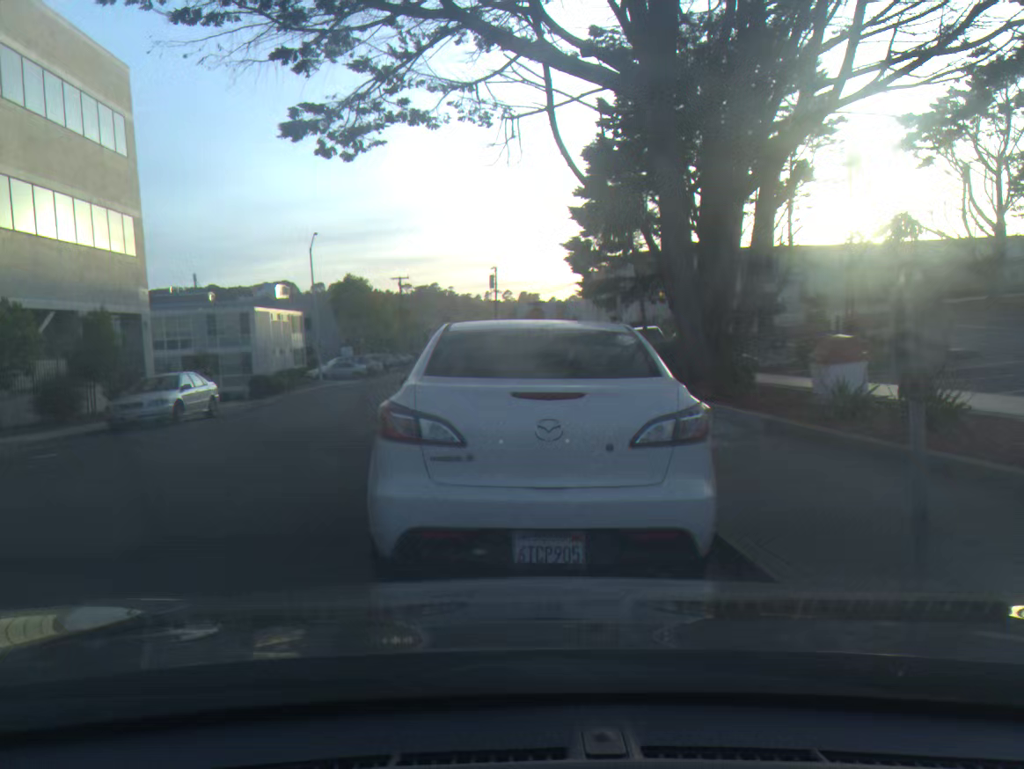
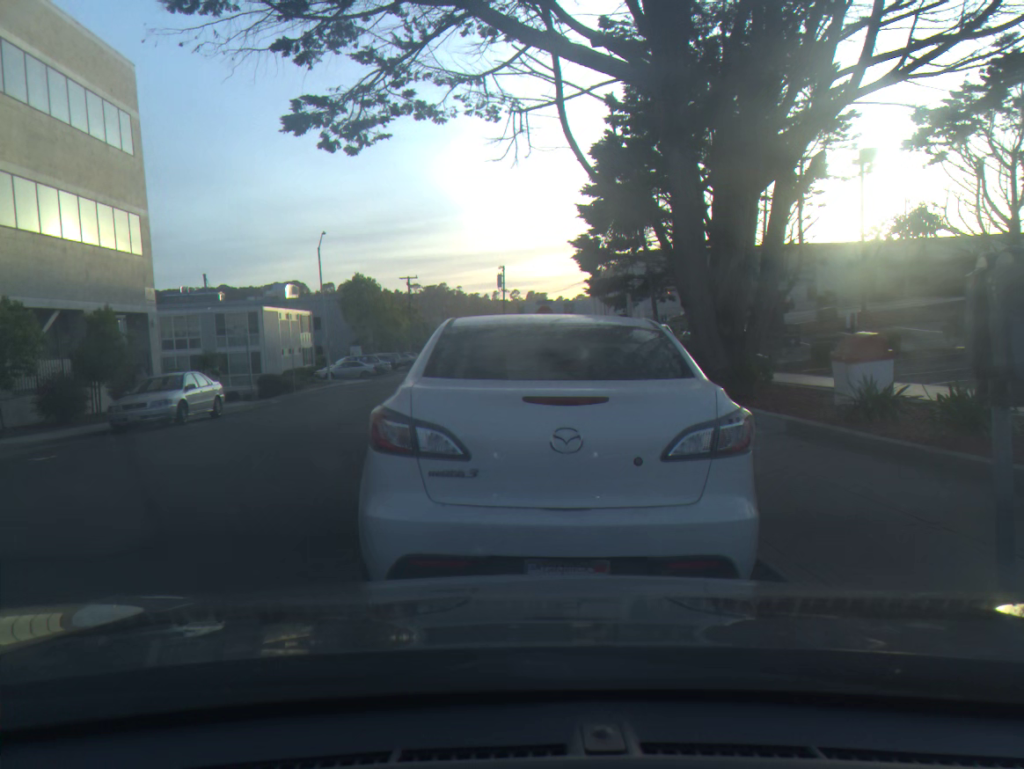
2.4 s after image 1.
(+0.1, +0.6) m; -1°
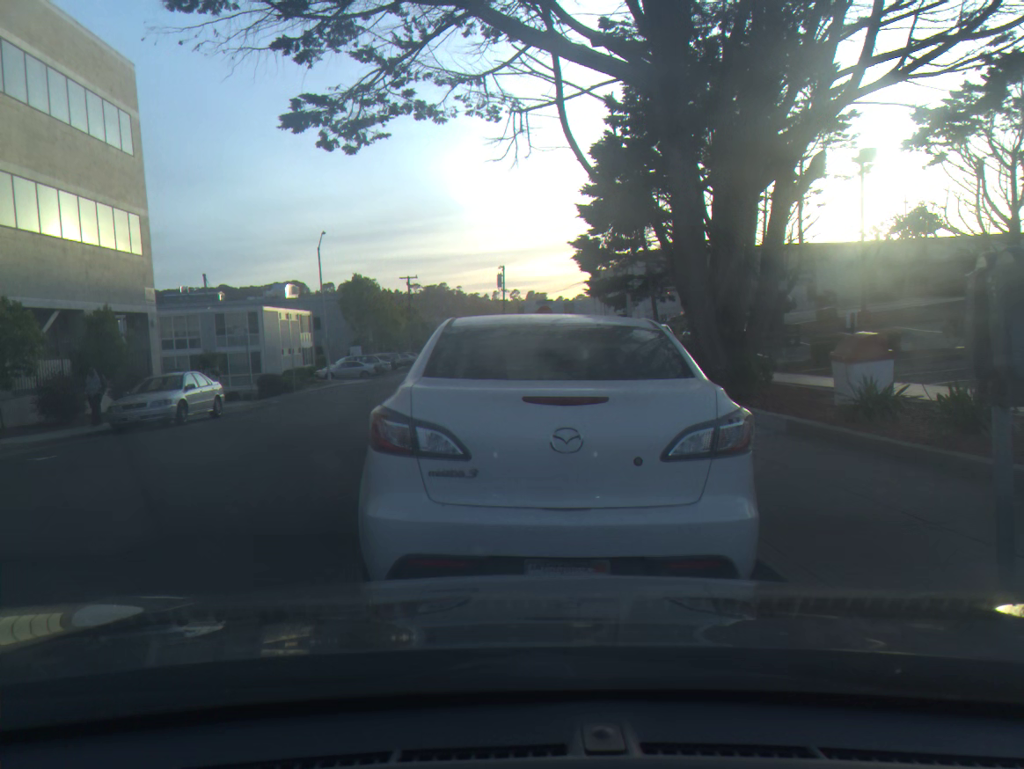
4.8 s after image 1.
(0.0, 0.0) m; 0°
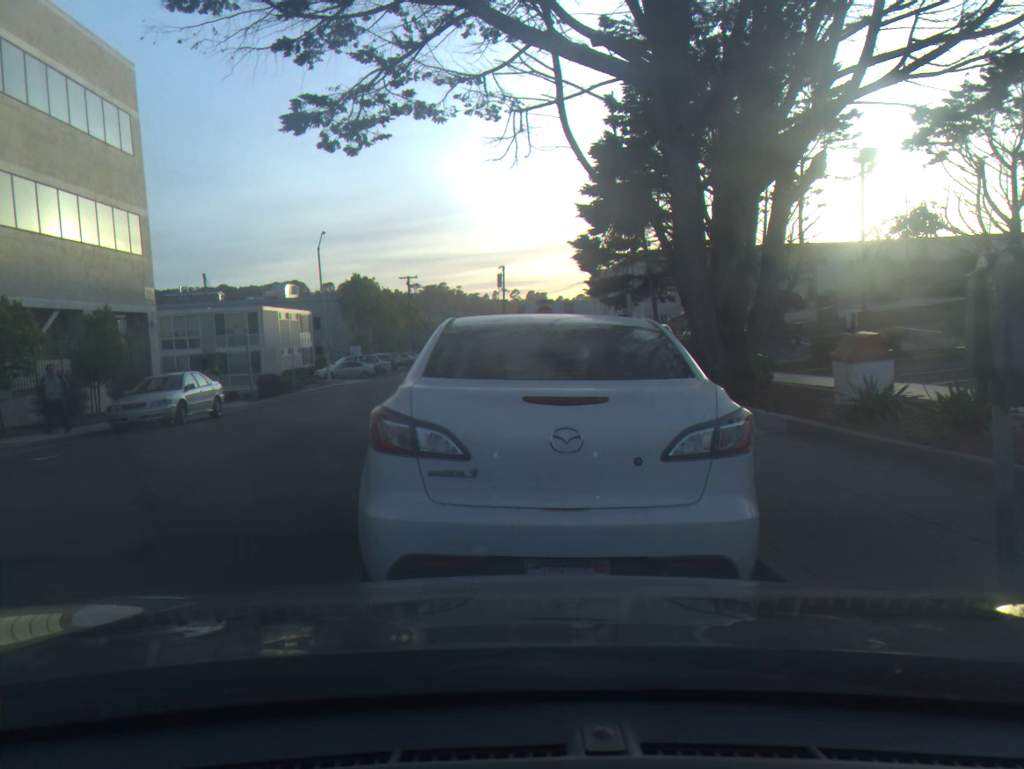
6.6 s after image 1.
(0.0, 0.0) m; 0°
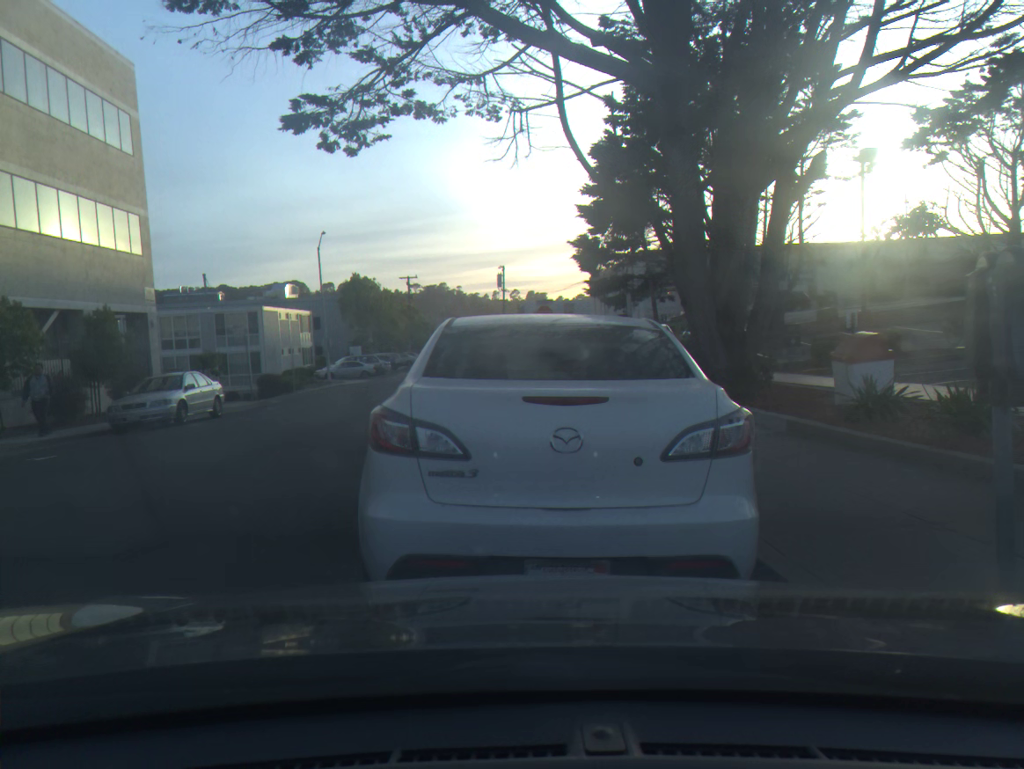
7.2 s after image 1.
(0.0, 0.0) m; 0°
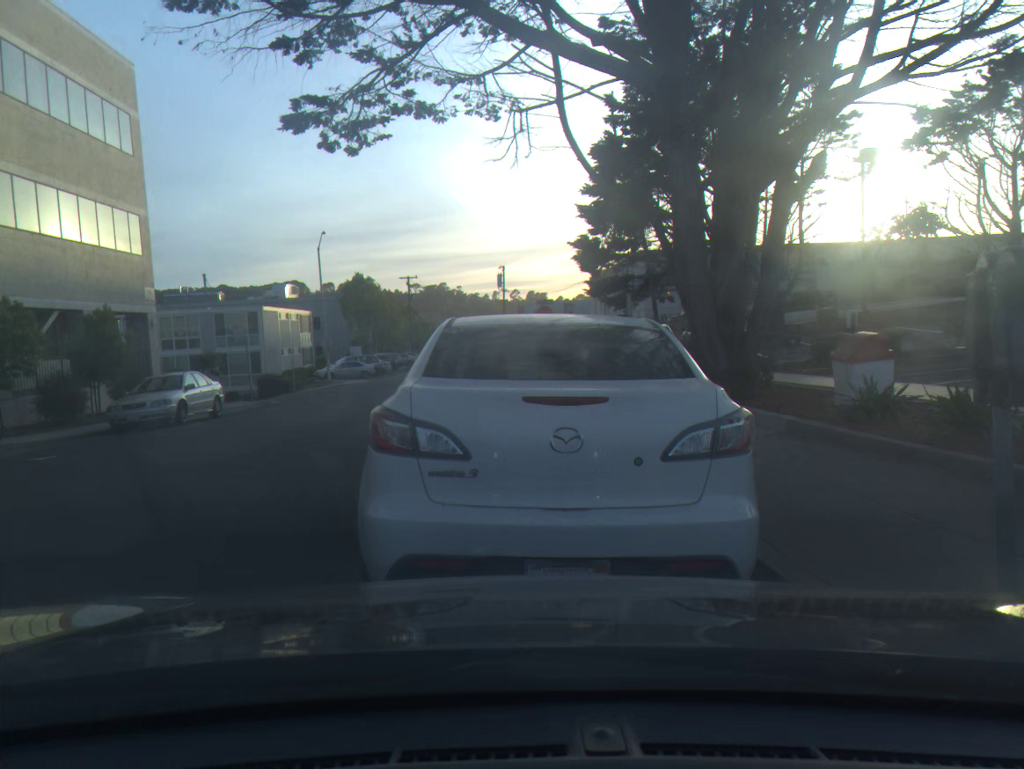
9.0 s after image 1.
(0.0, 0.0) m; 0°
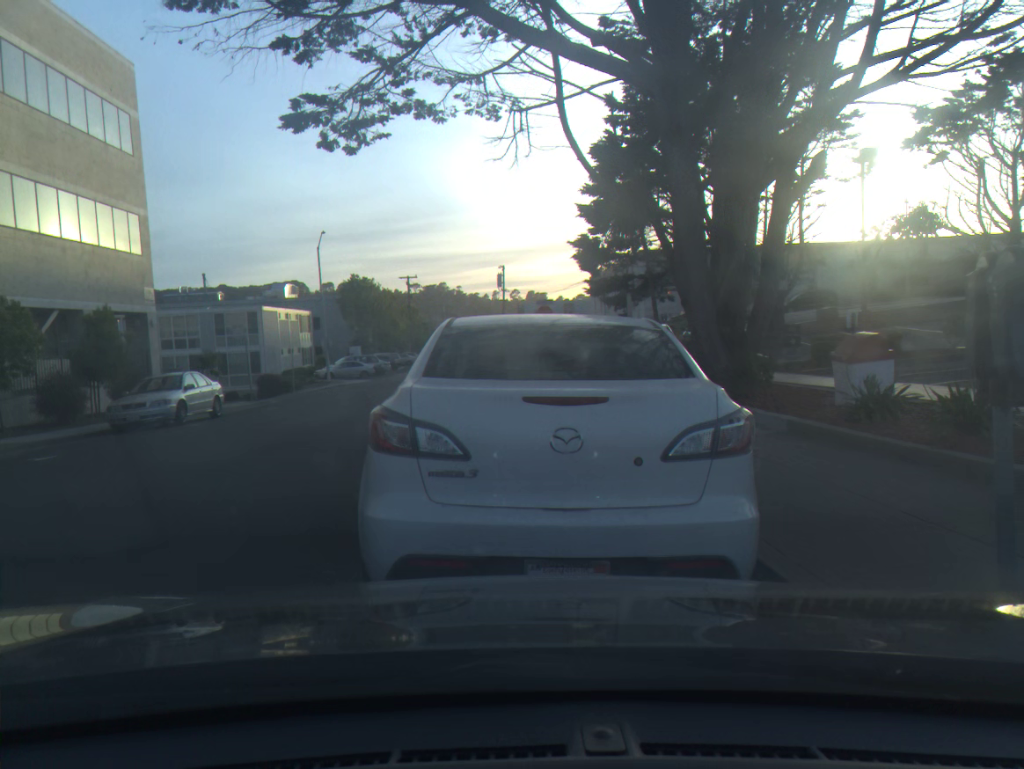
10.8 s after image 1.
(0.0, 0.0) m; 0°
